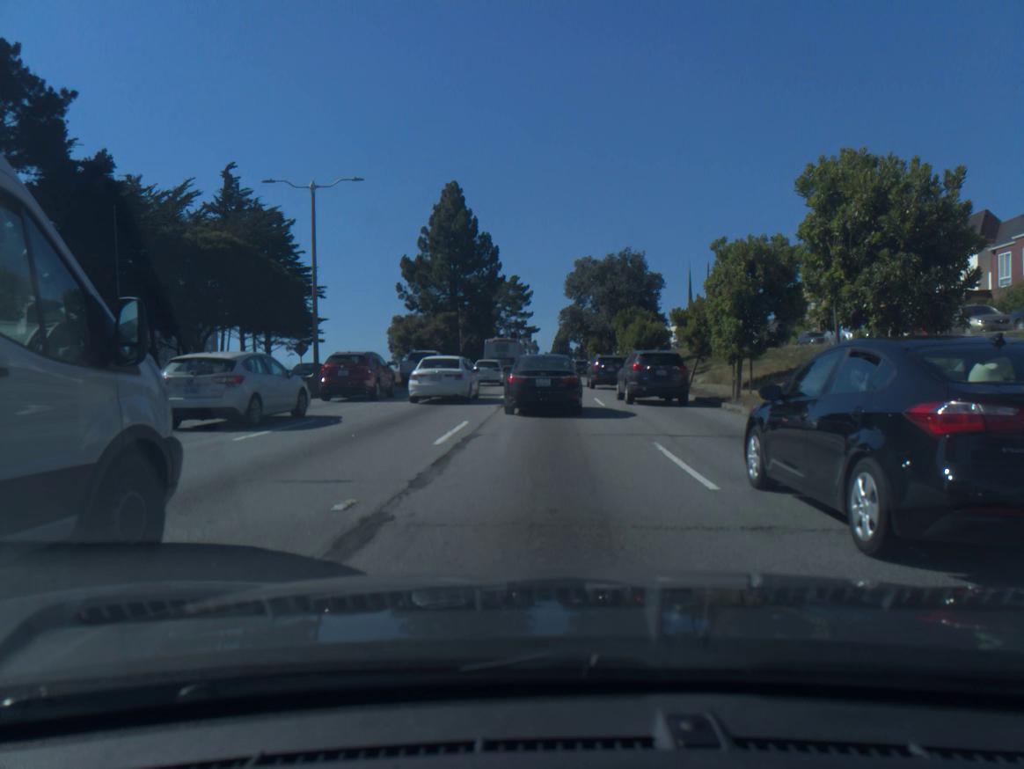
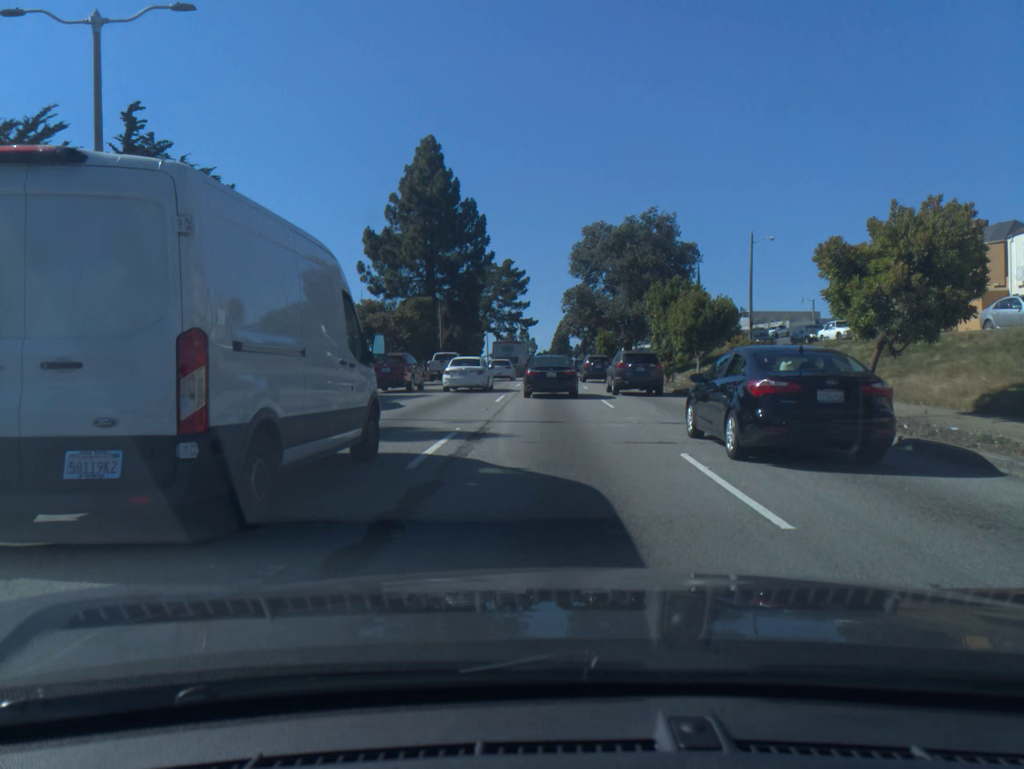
(-0.2, +16.8) m; -1°
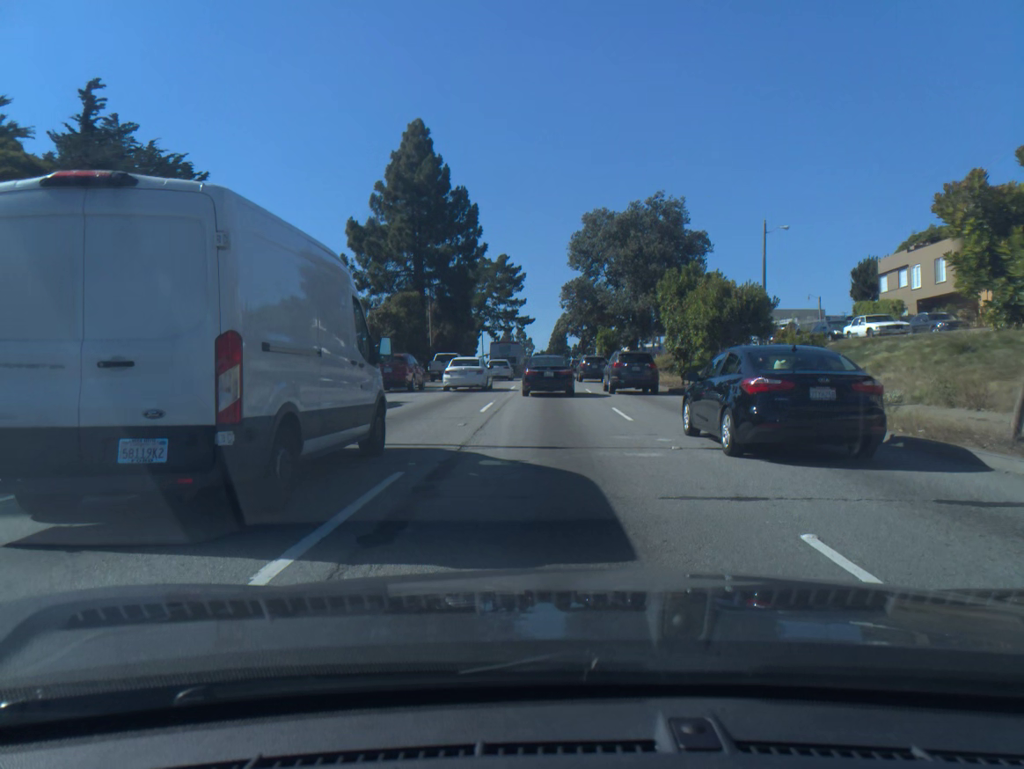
(0.0, +4.7) m; 0°
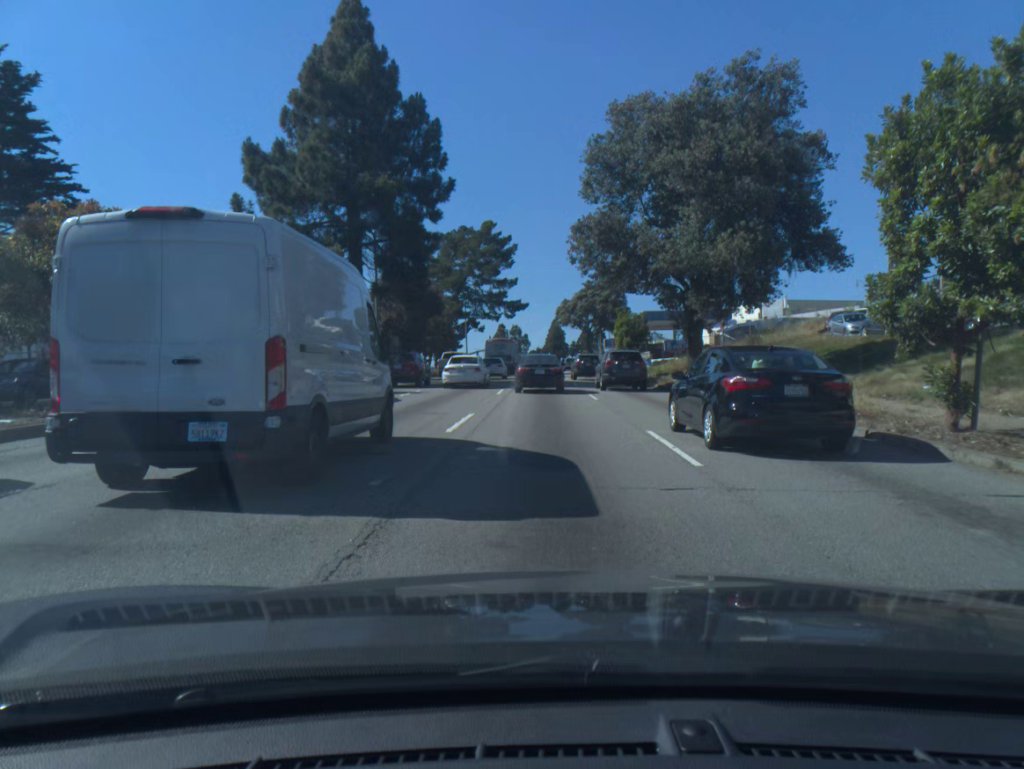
(+0.1, +21.7) m; 0°
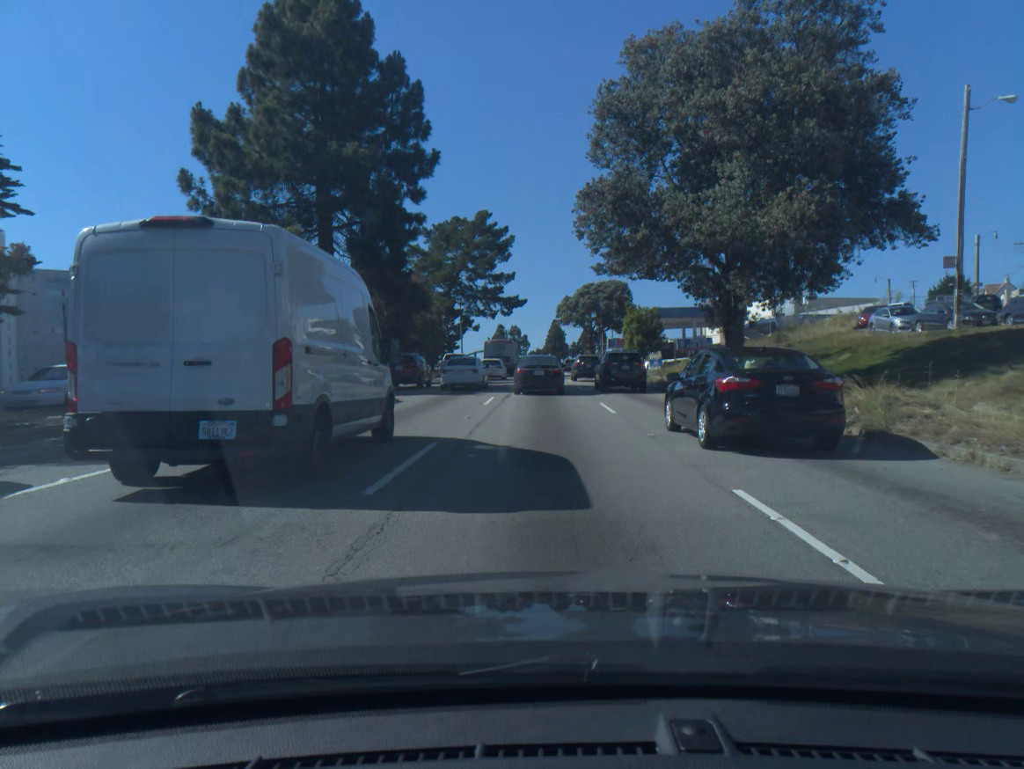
(0.0, +6.0) m; 0°
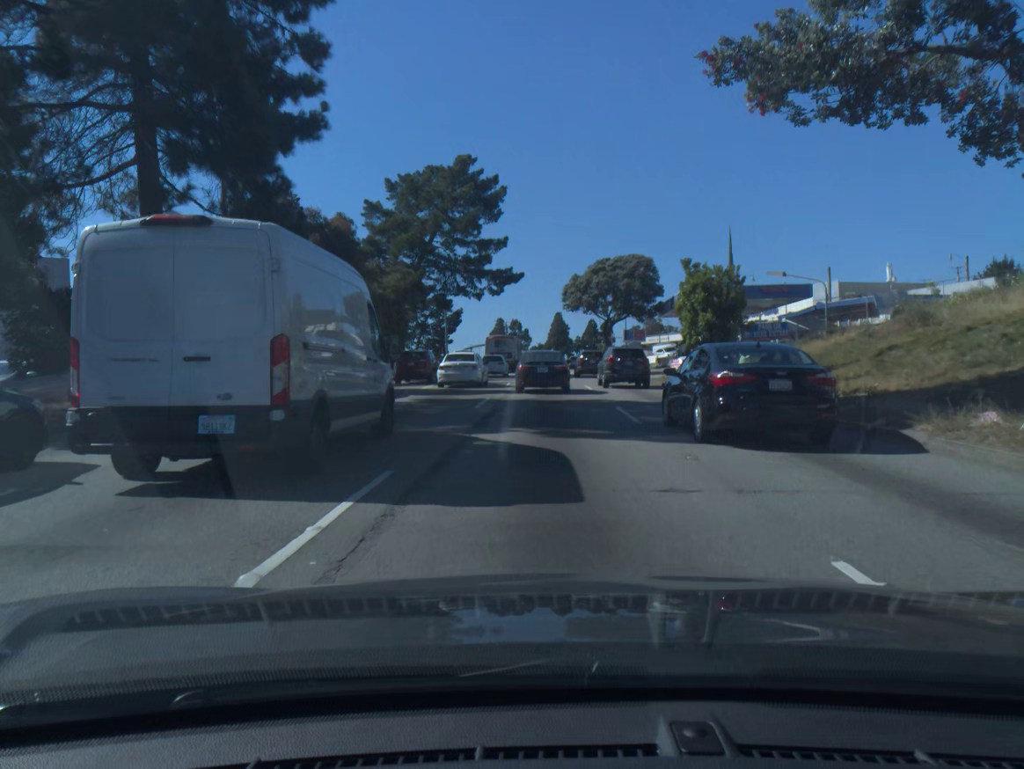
(0.0, +17.8) m; 0°
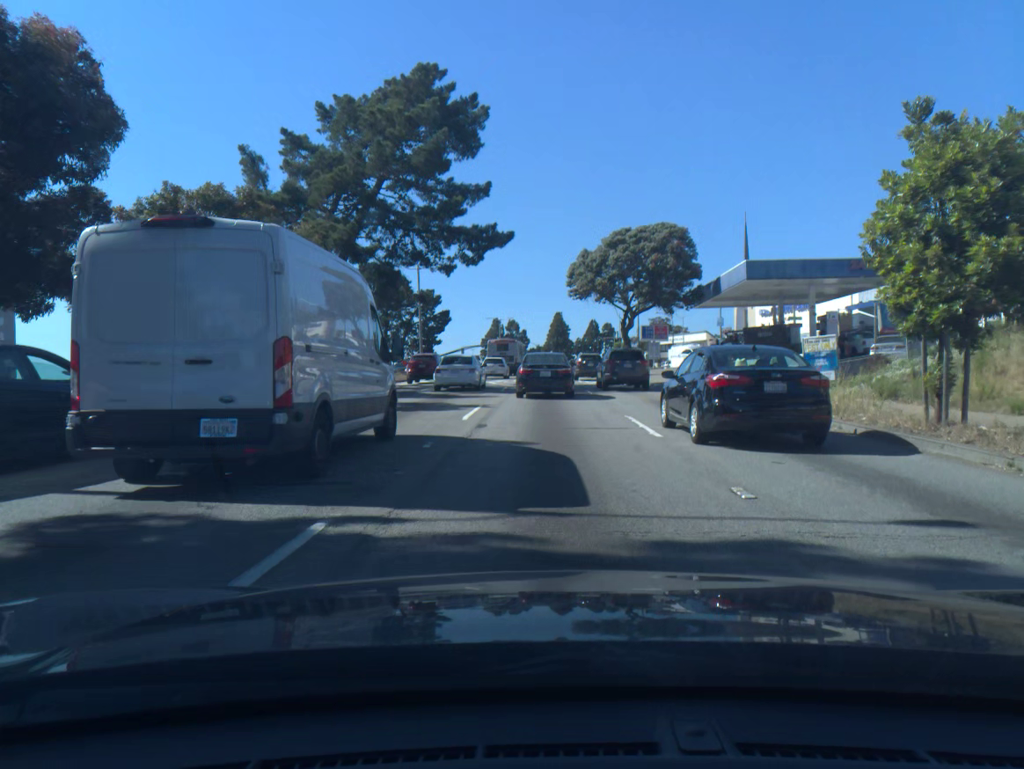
(+0.1, +17.0) m; +1°
